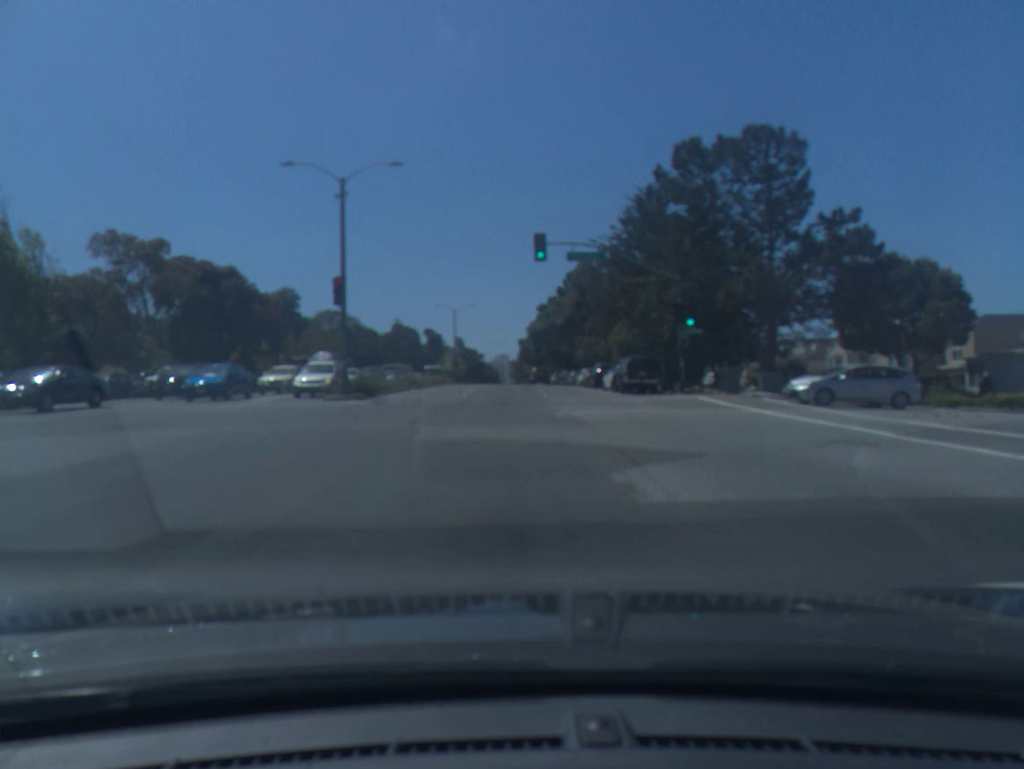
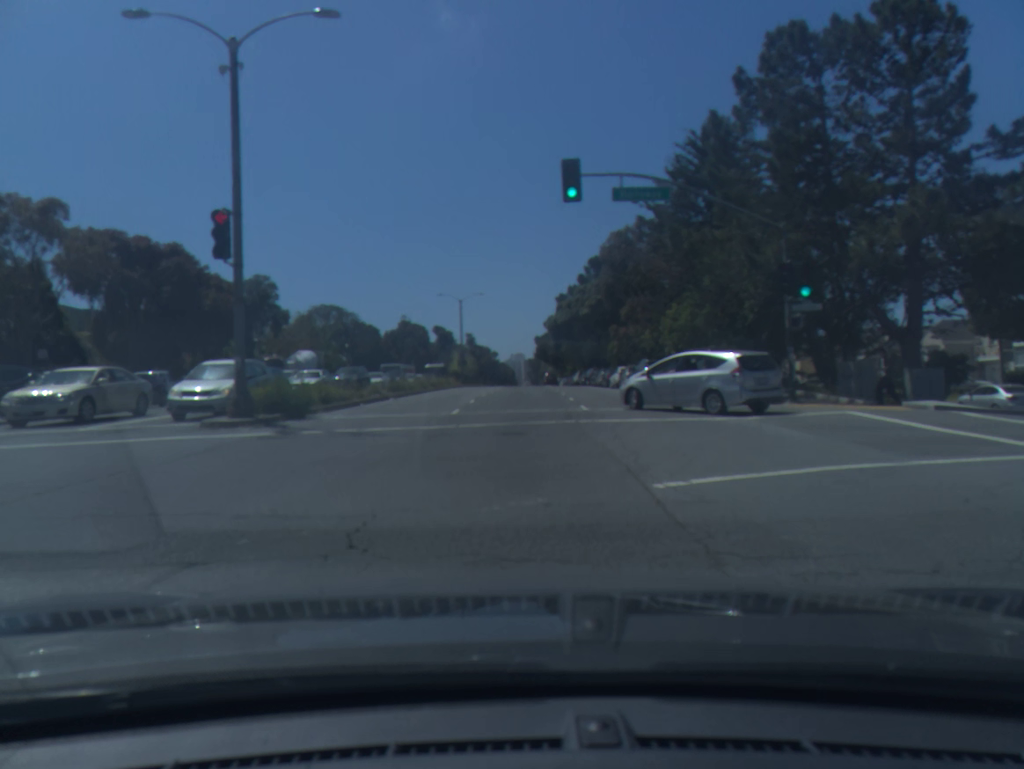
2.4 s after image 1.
(0.0, +12.4) m; 0°
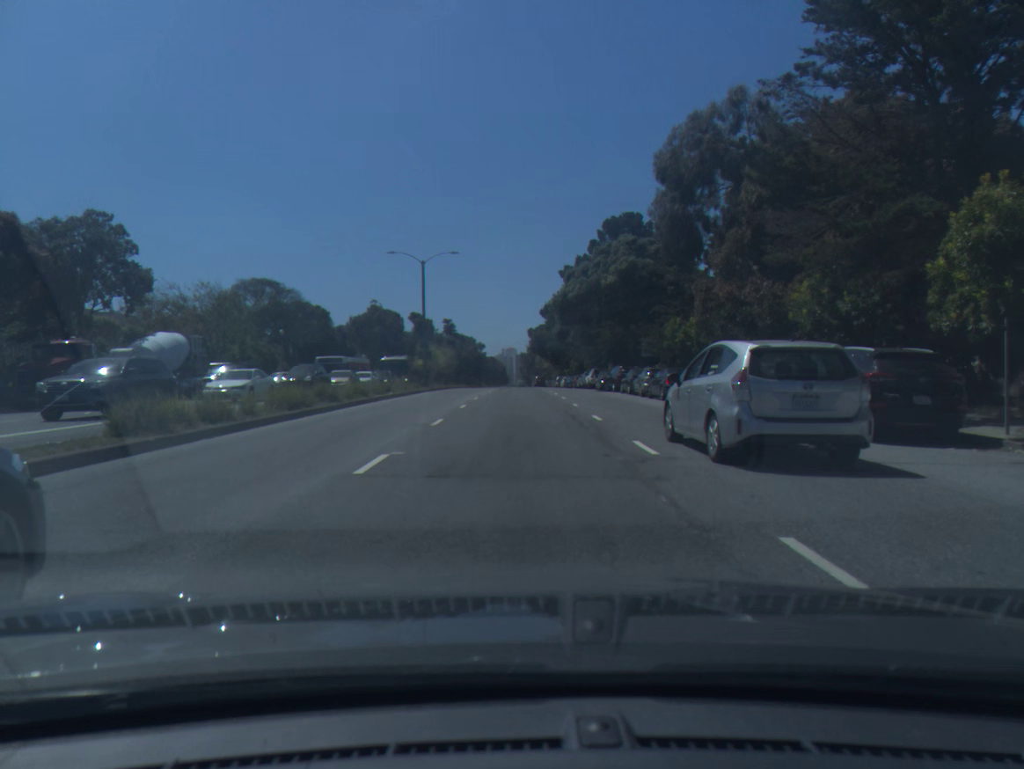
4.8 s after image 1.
(-0.1, +24.6) m; 0°
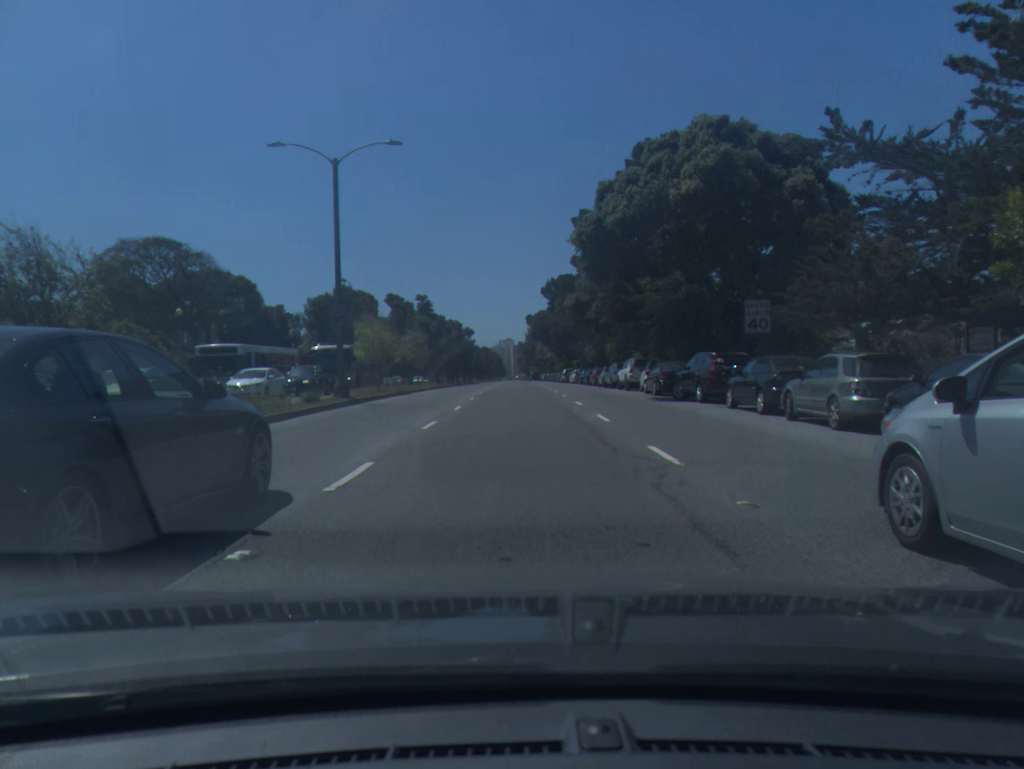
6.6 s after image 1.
(+0.1, +23.3) m; 0°
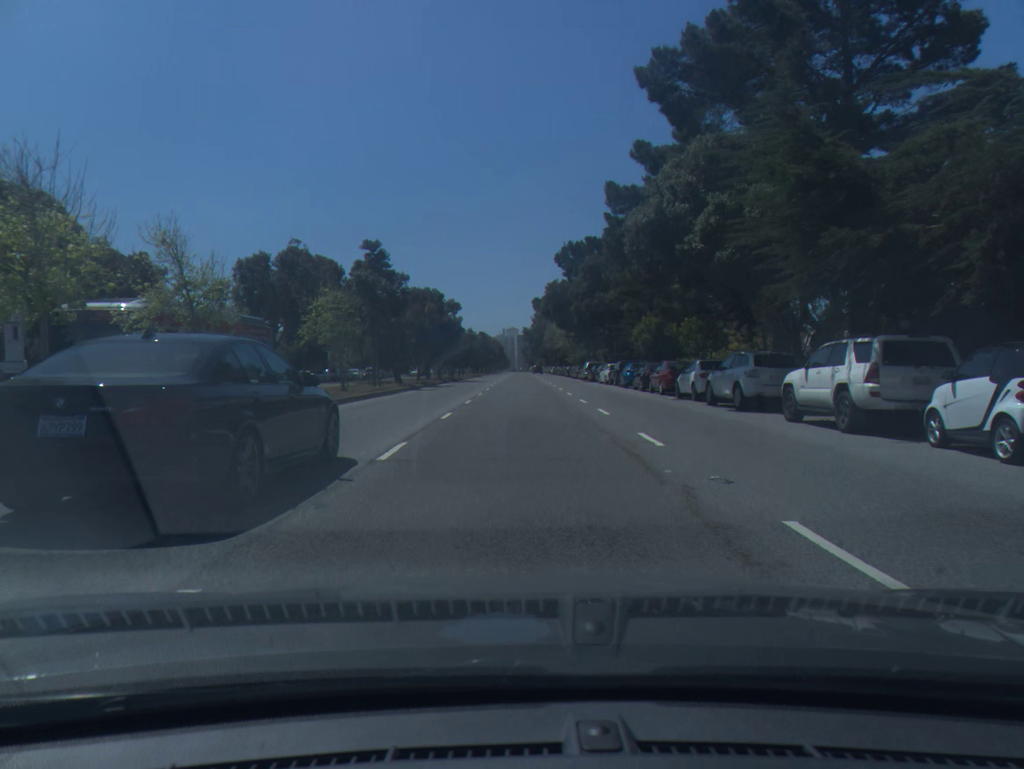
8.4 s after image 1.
(-0.2, +27.3) m; 0°
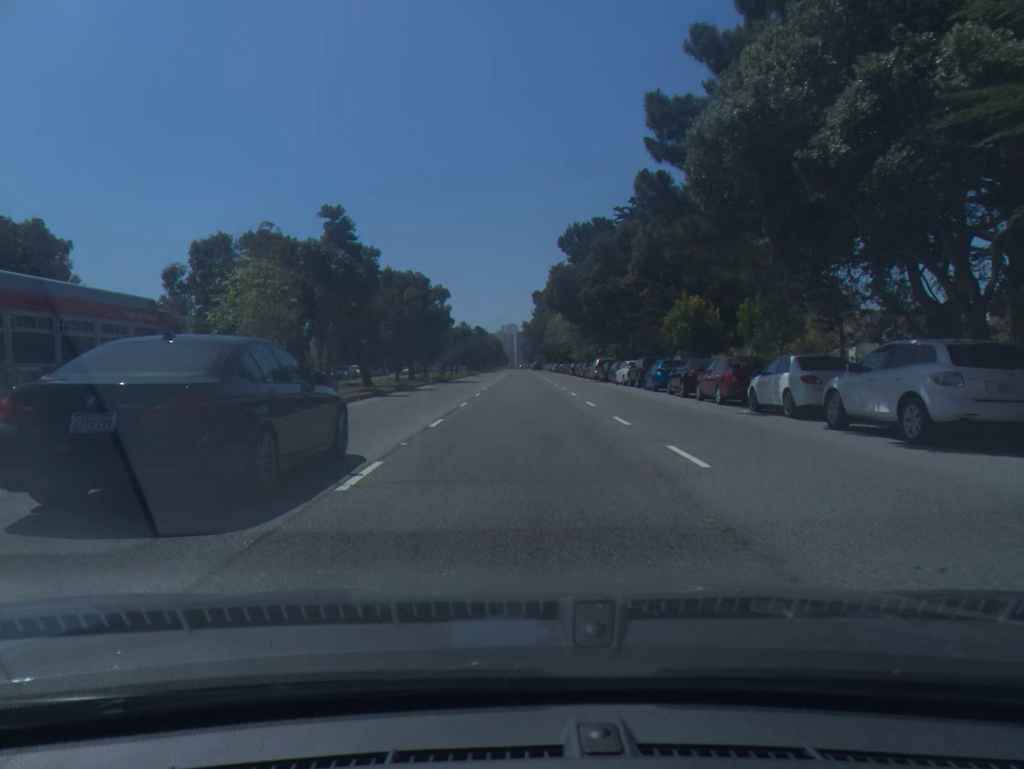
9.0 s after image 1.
(0.0, +9.7) m; 0°
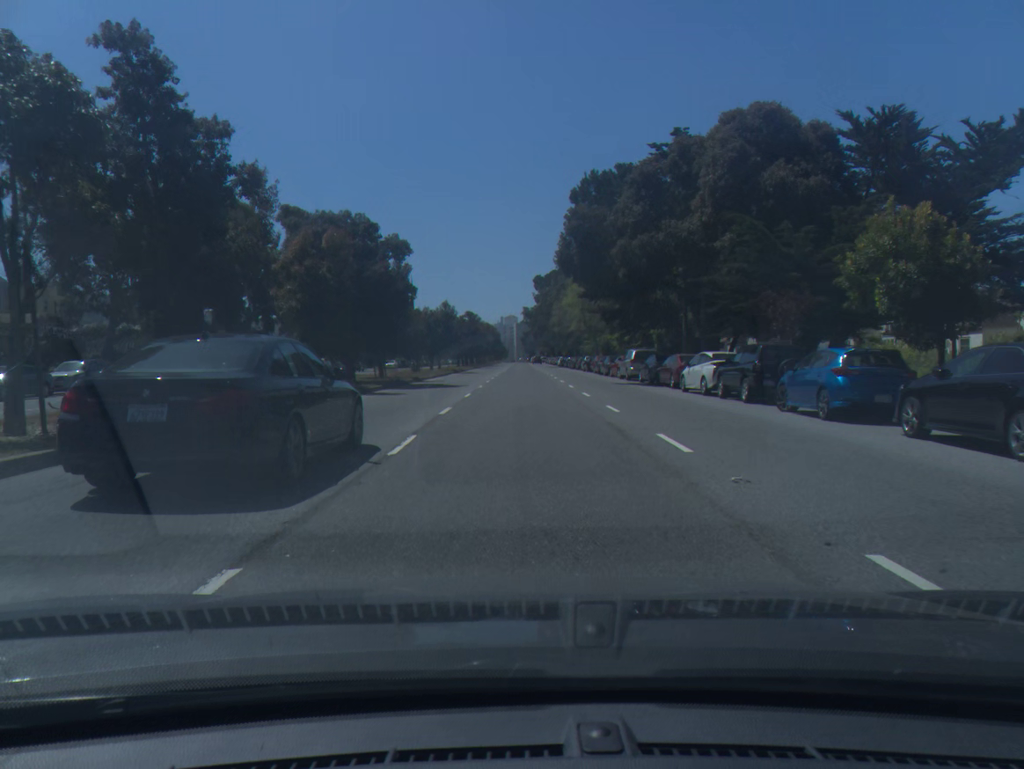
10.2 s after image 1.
(0.0, +19.8) m; 0°
